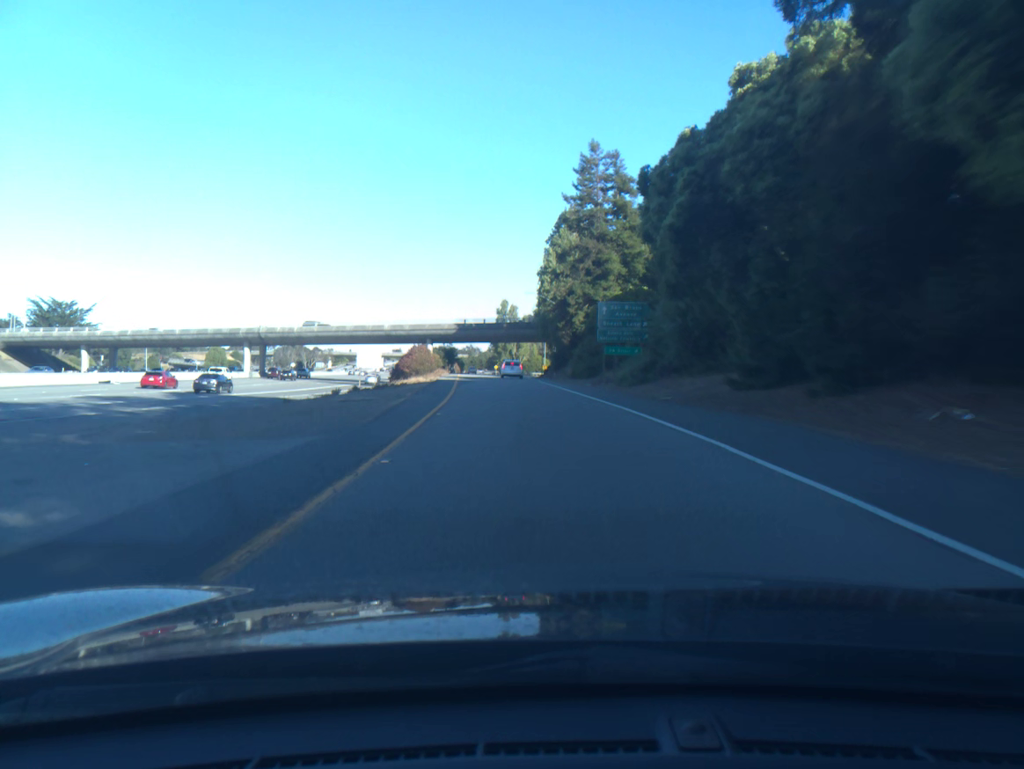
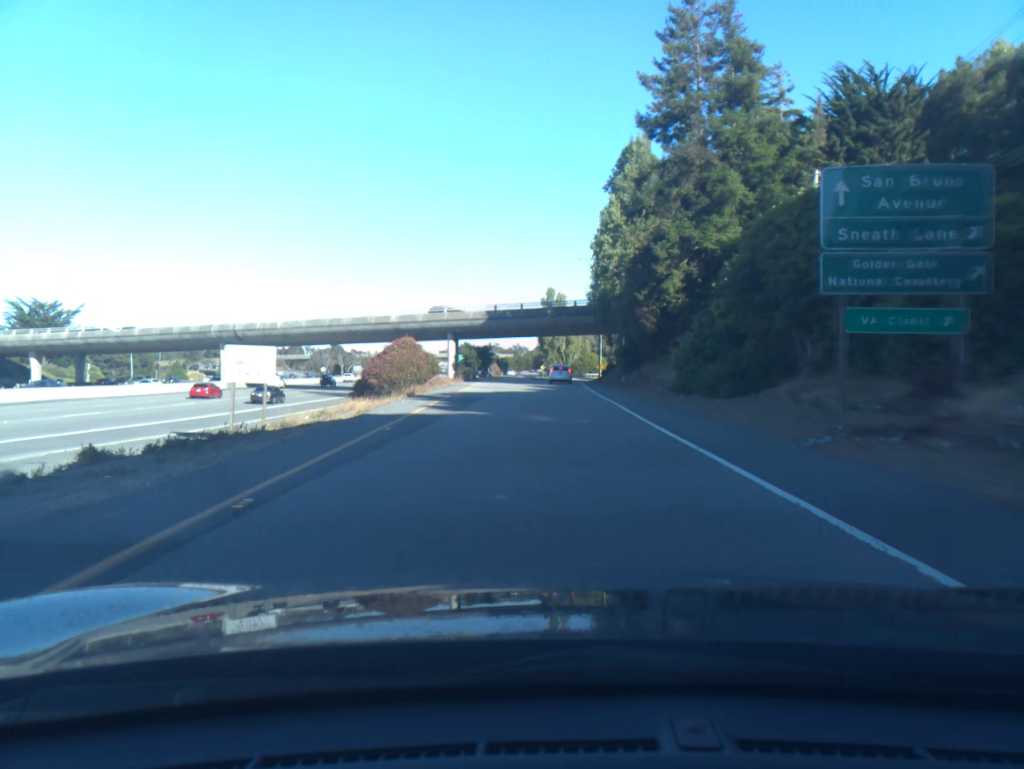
(-1.0, +30.7) m; -4°
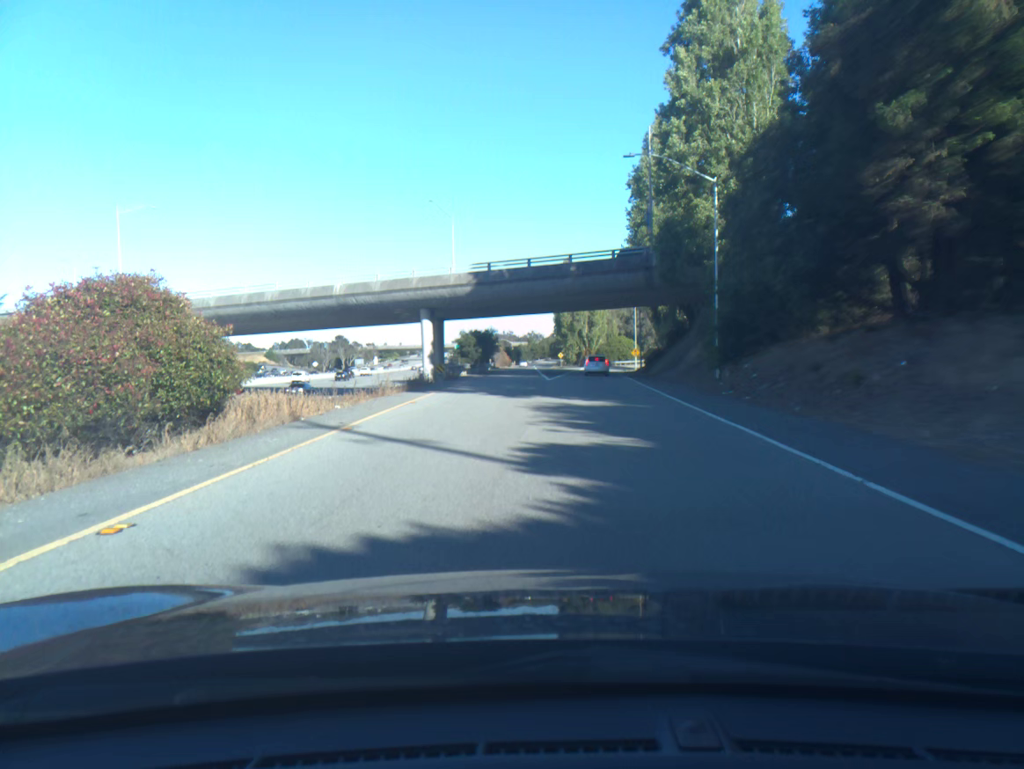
(-0.4, +30.7) m; -1°
